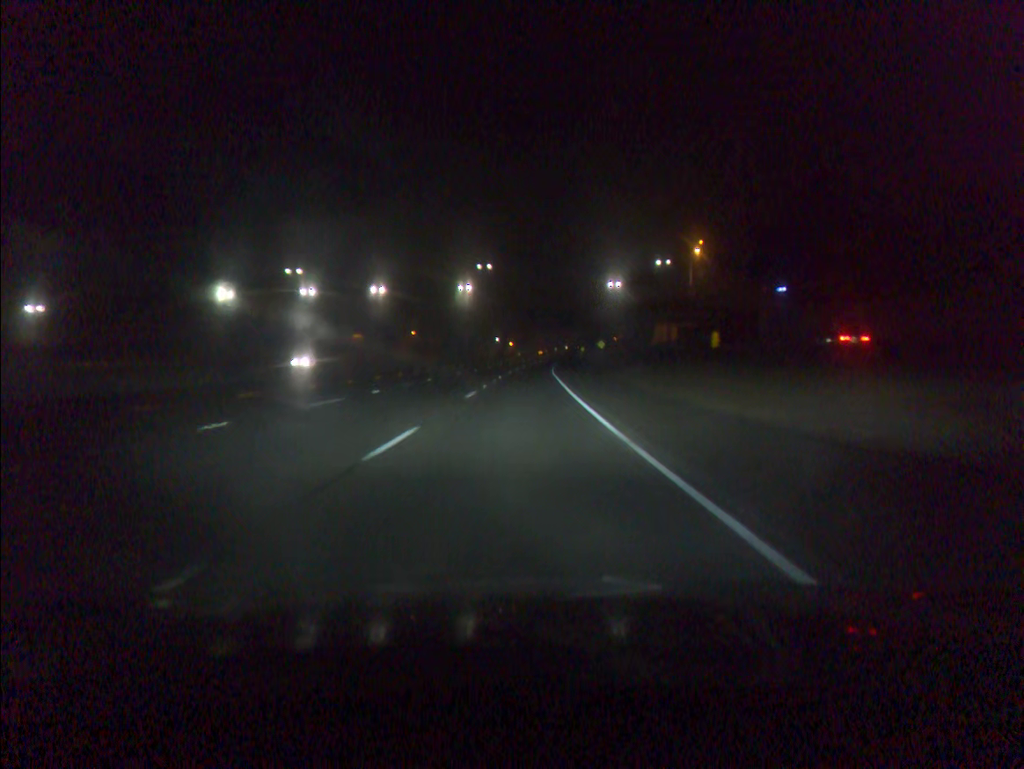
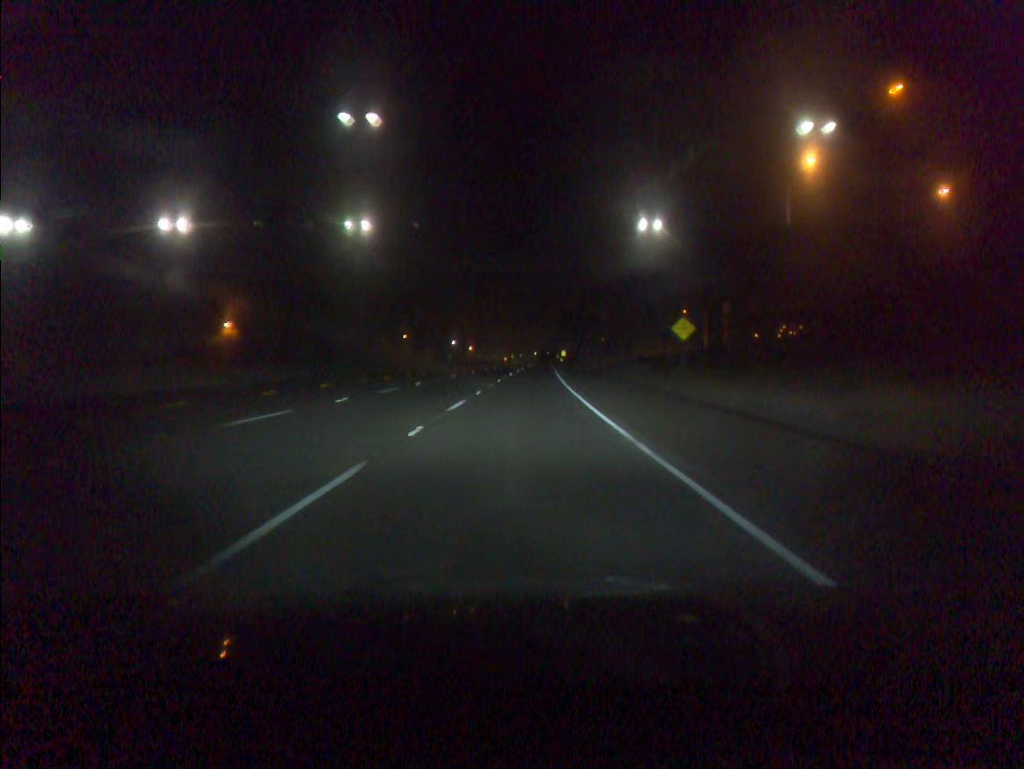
(+1.7, +77.8) m; +3°
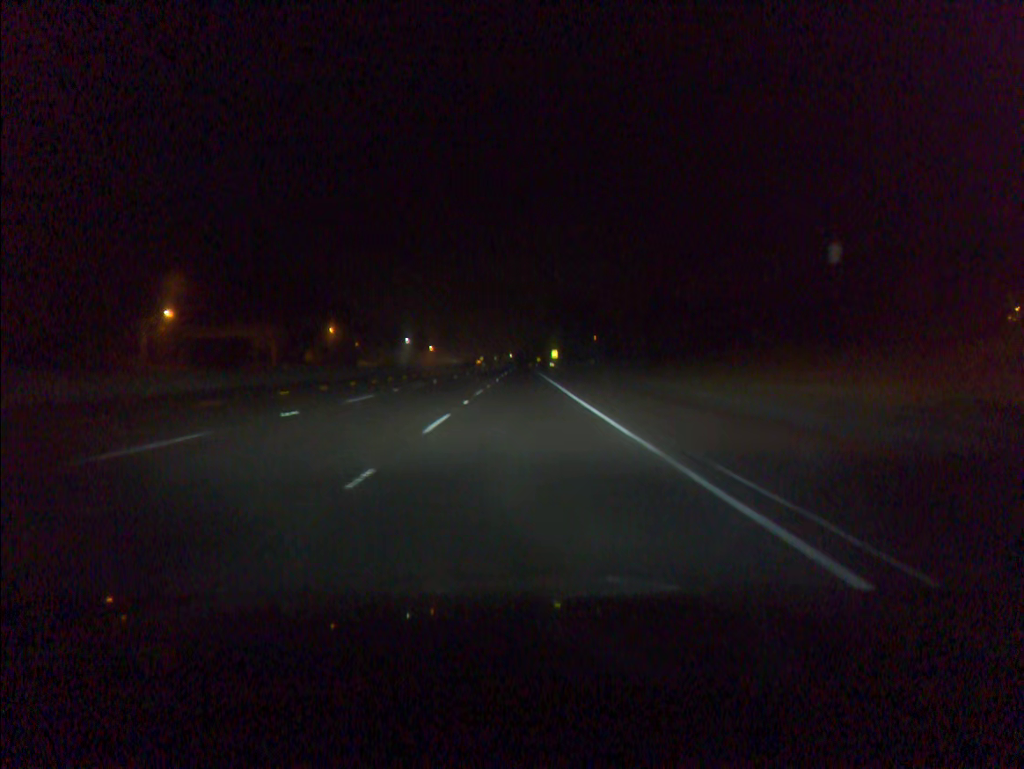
(+1.8, +77.9) m; +2°
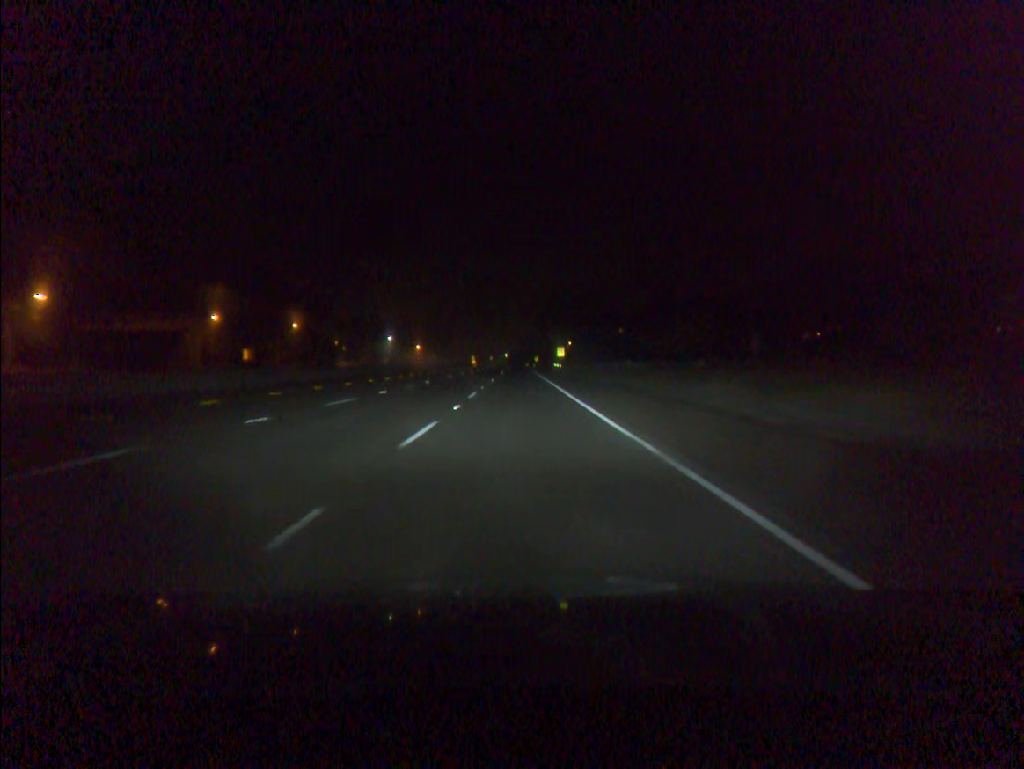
(+0.1, +31.2) m; 0°
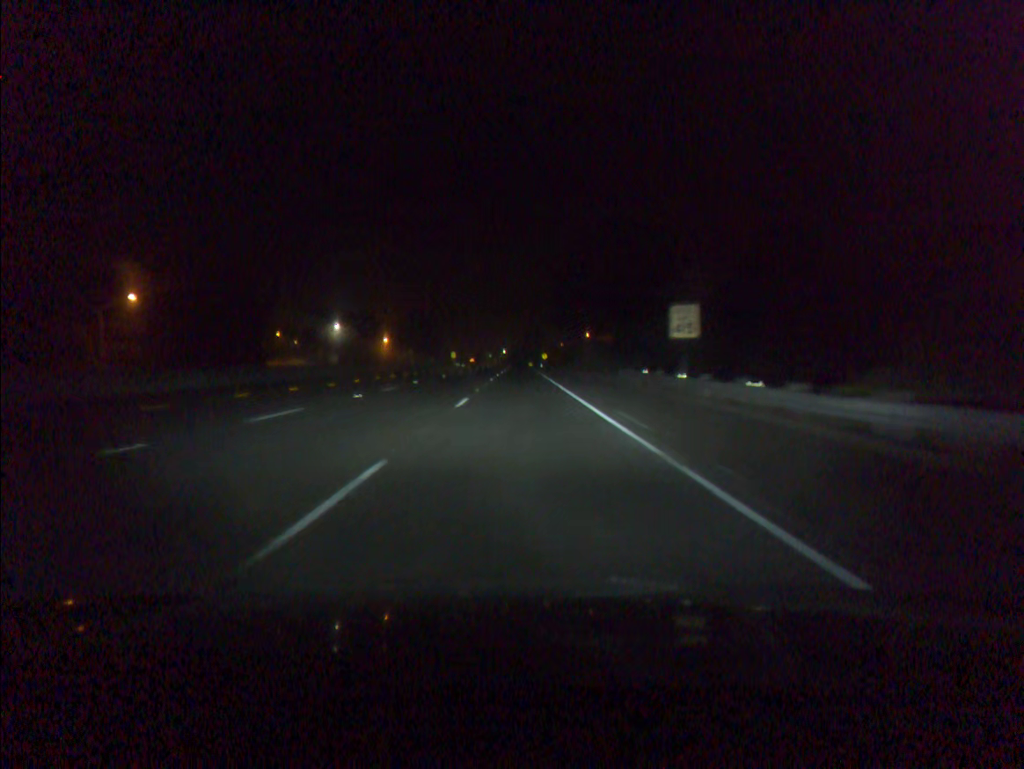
(-0.1, +78.3) m; 0°
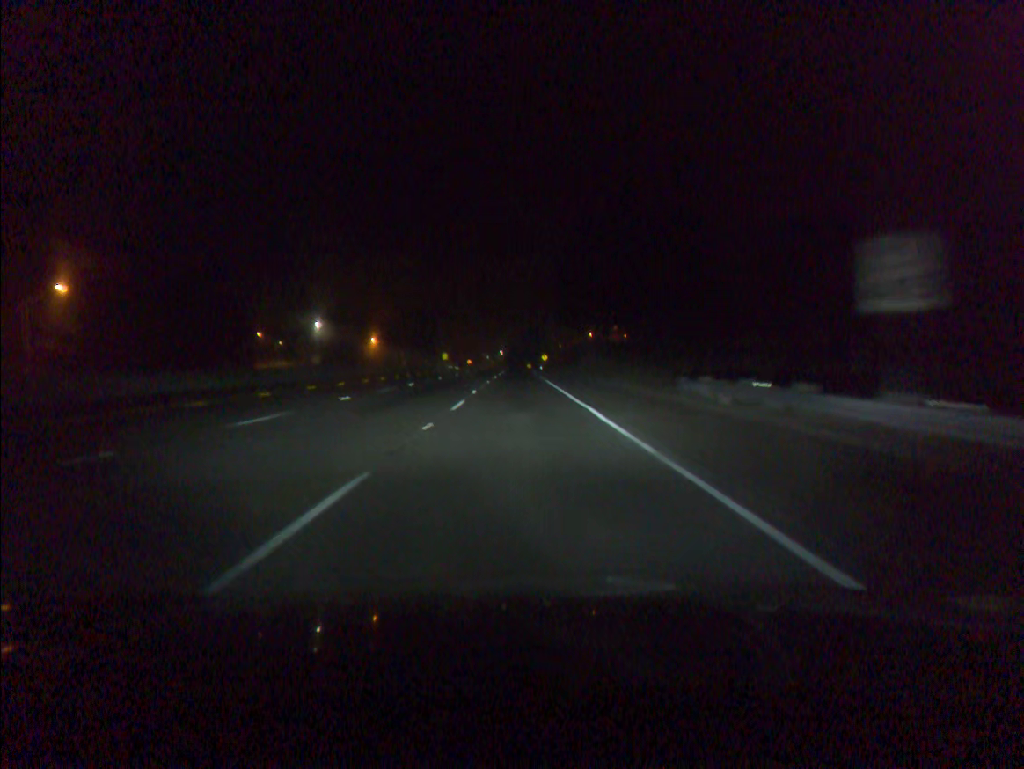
(0.0, +15.7) m; 0°
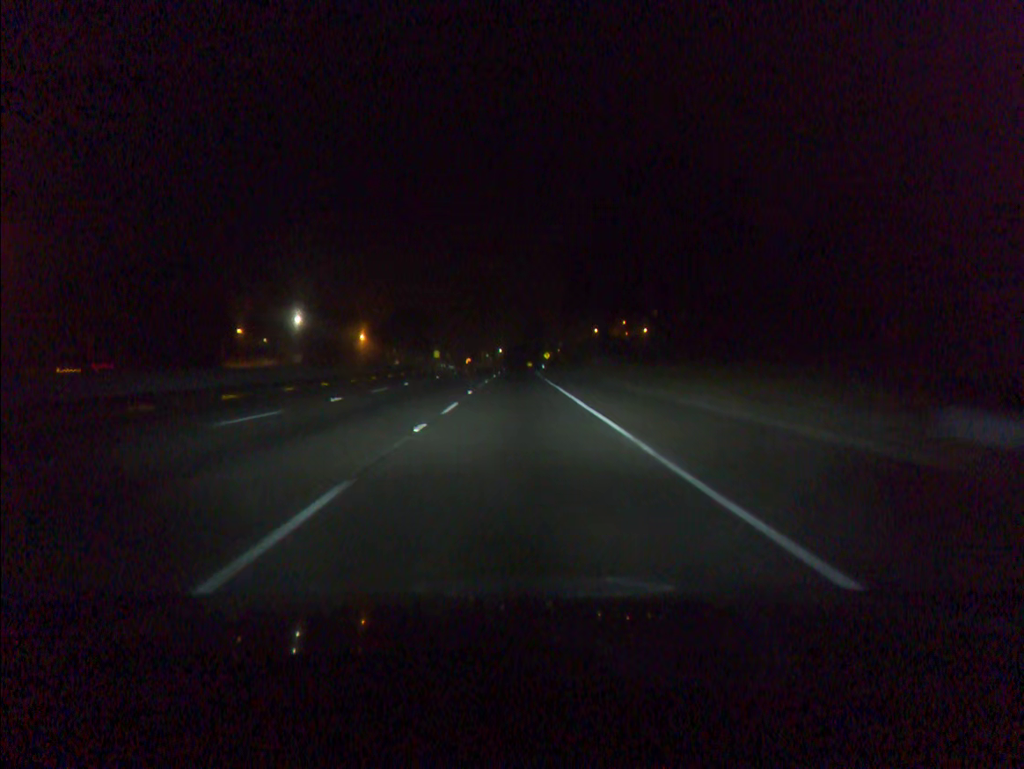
(0.0, +15.7) m; 0°
